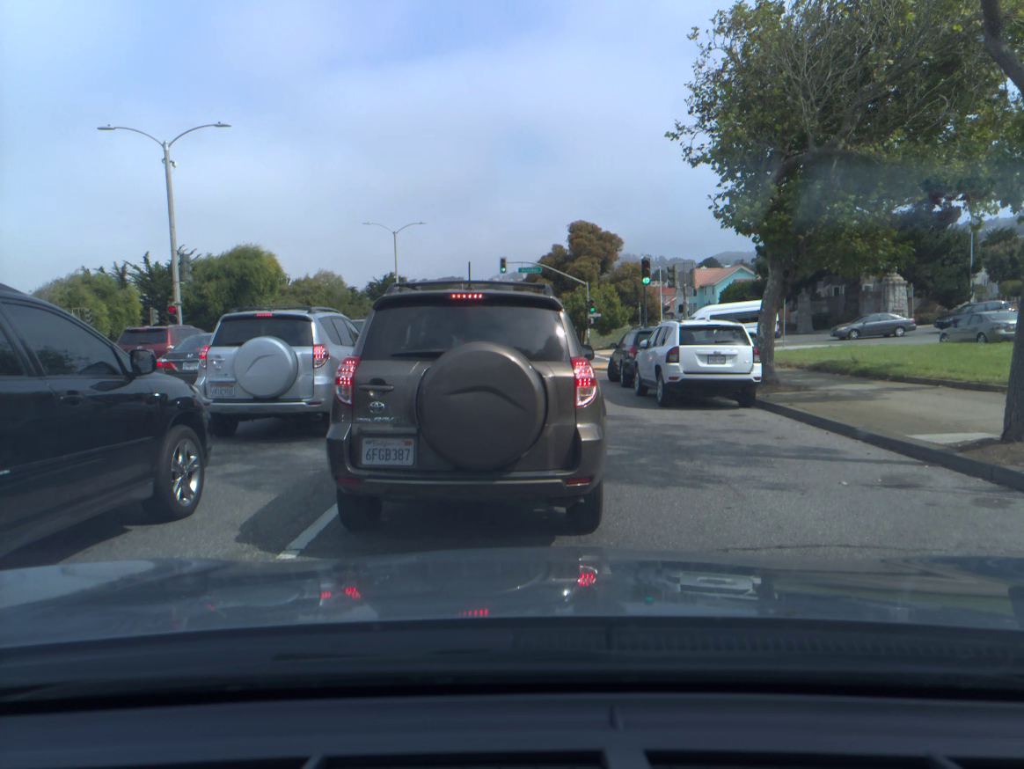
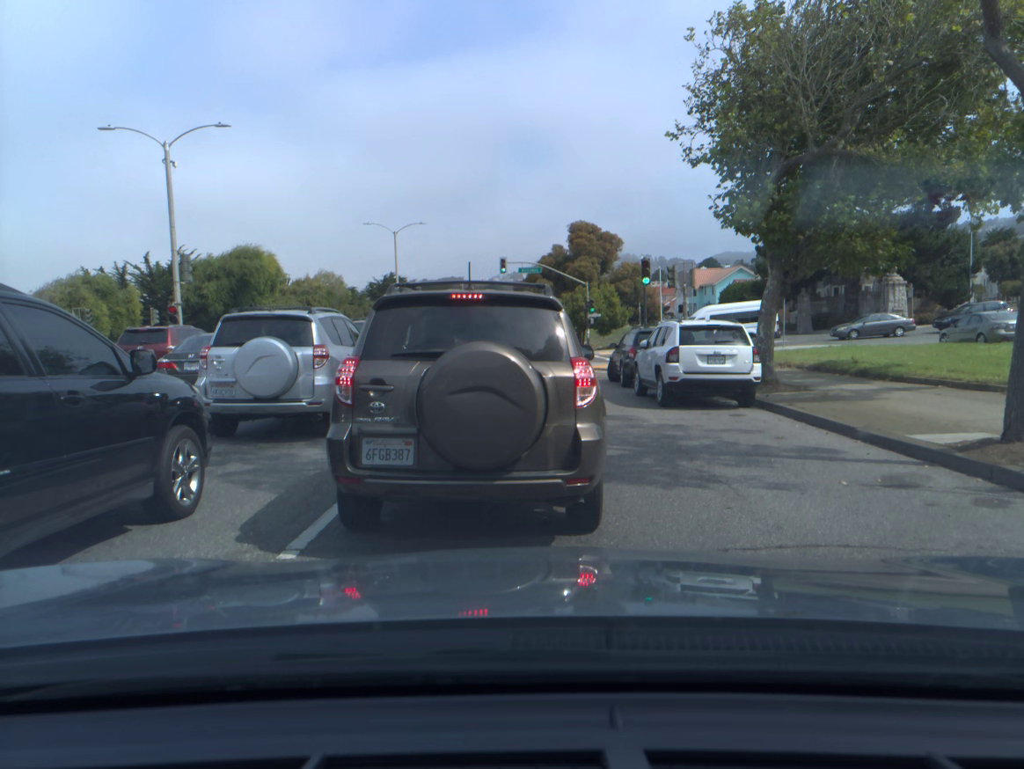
(0.0, 0.0) m; 0°
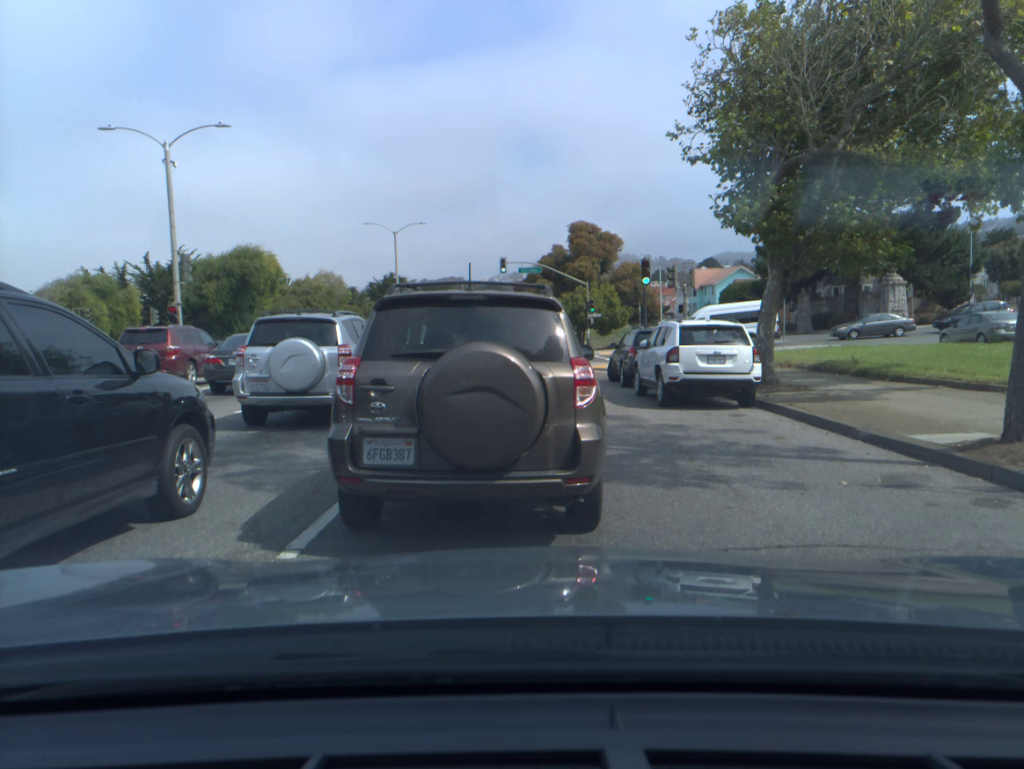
(0.0, 0.0) m; 0°
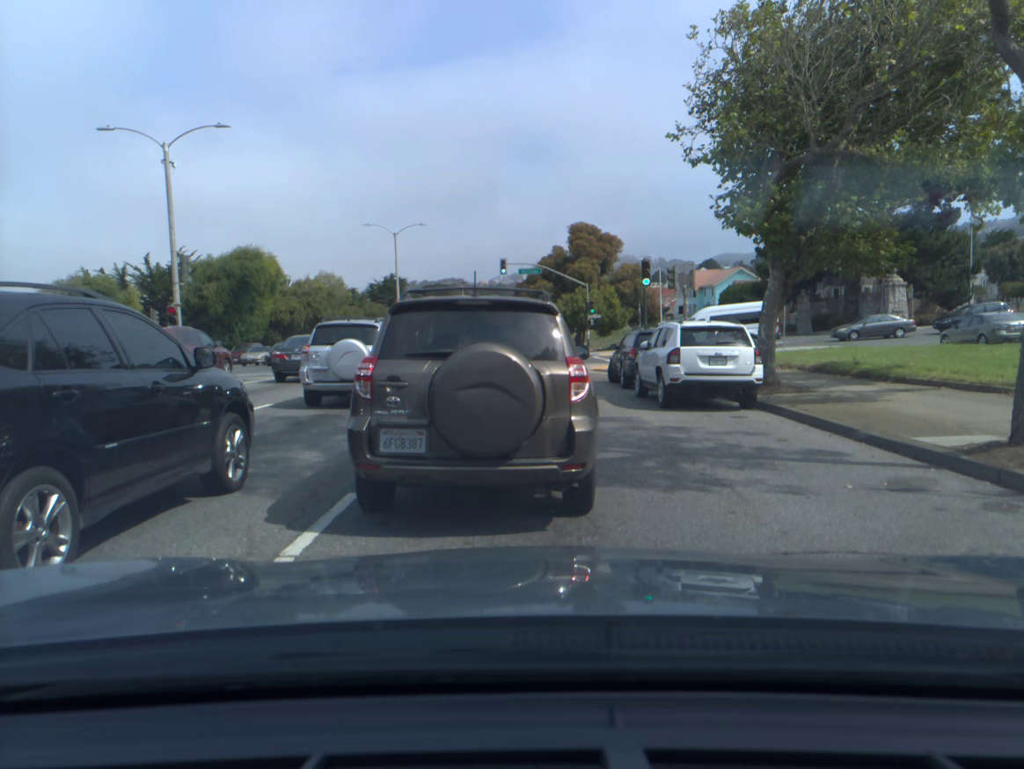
(0.0, +0.1) m; 0°
